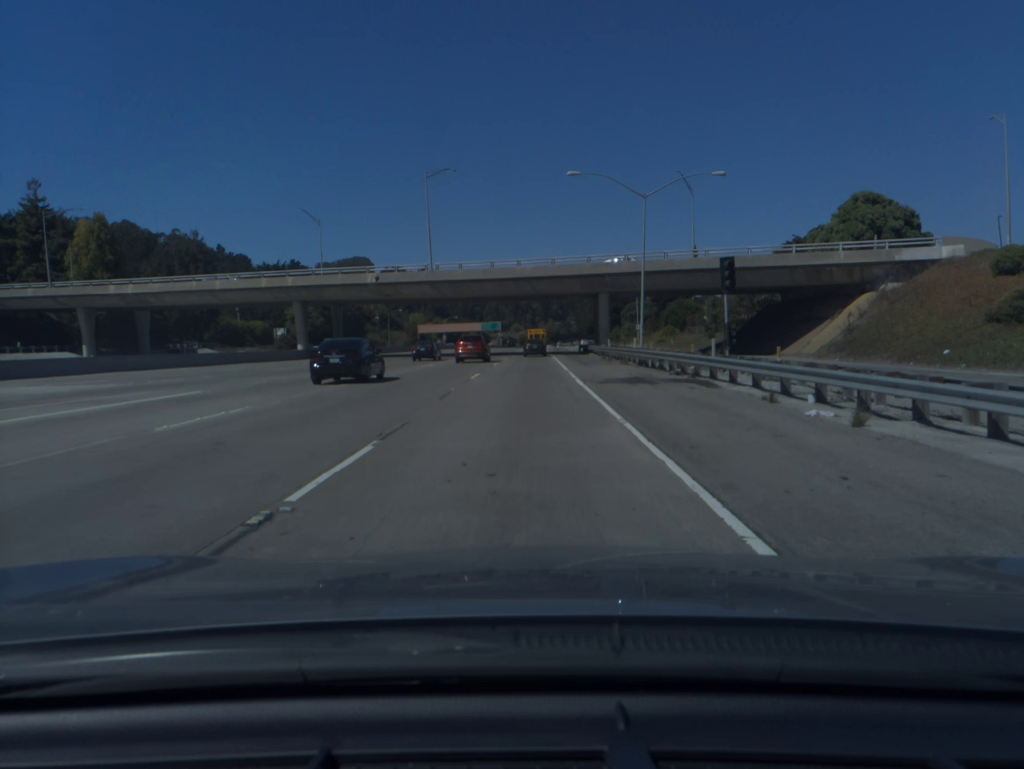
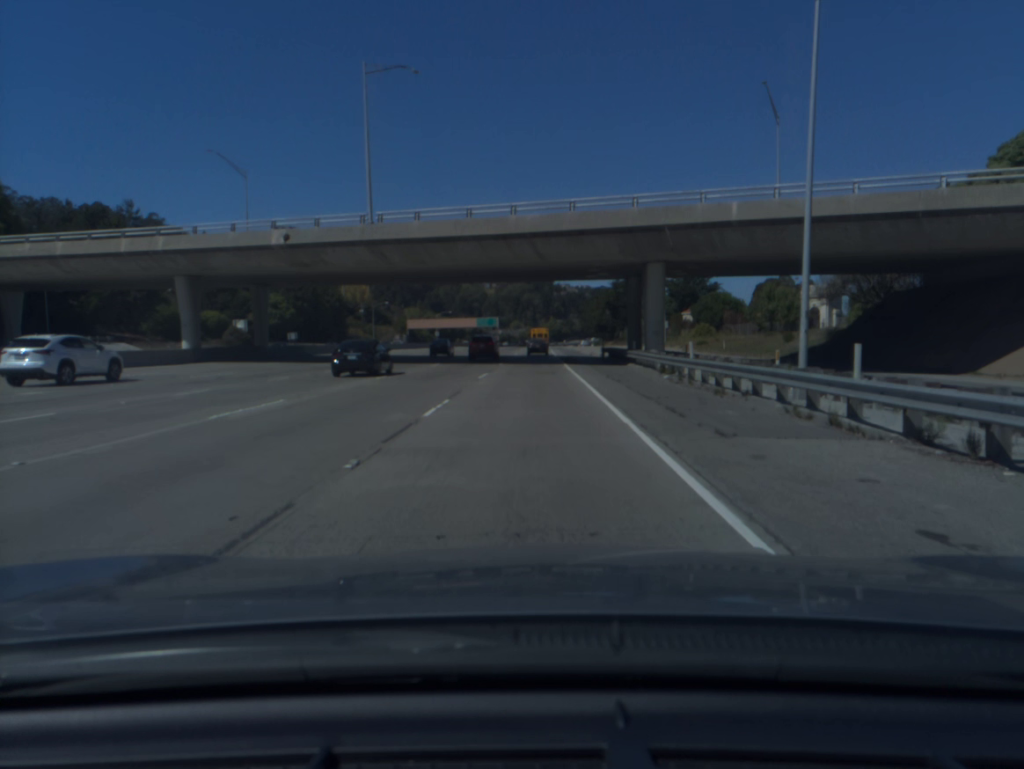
(-0.1, +26.9) m; 0°
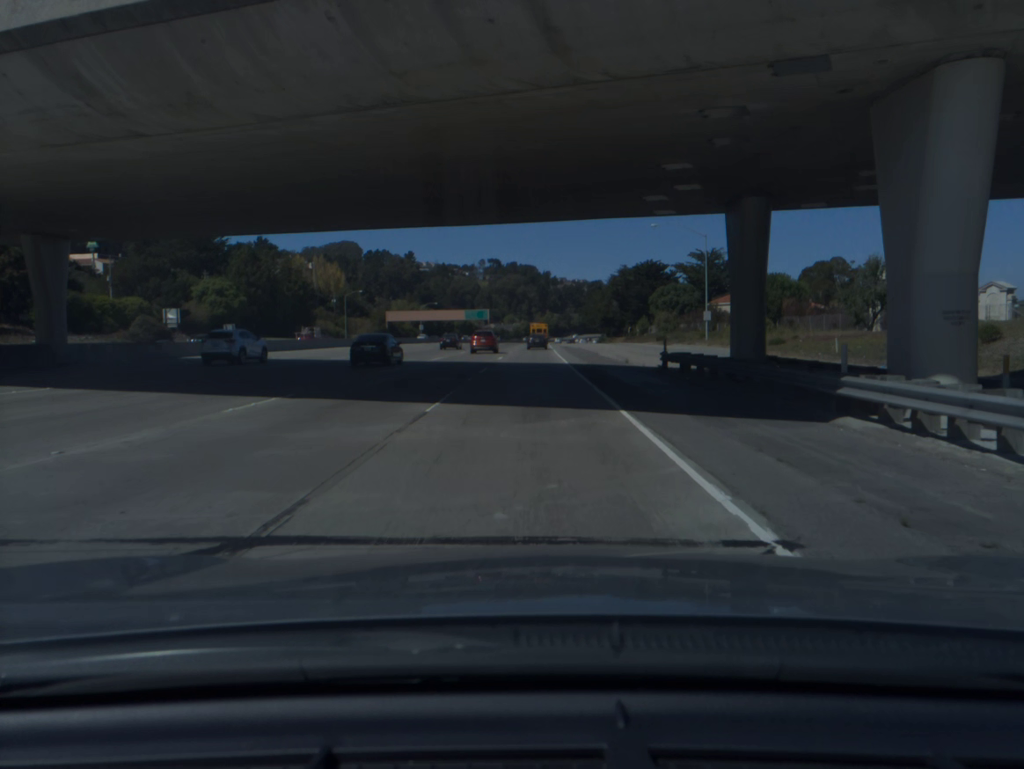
(+0.1, +28.0) m; 0°
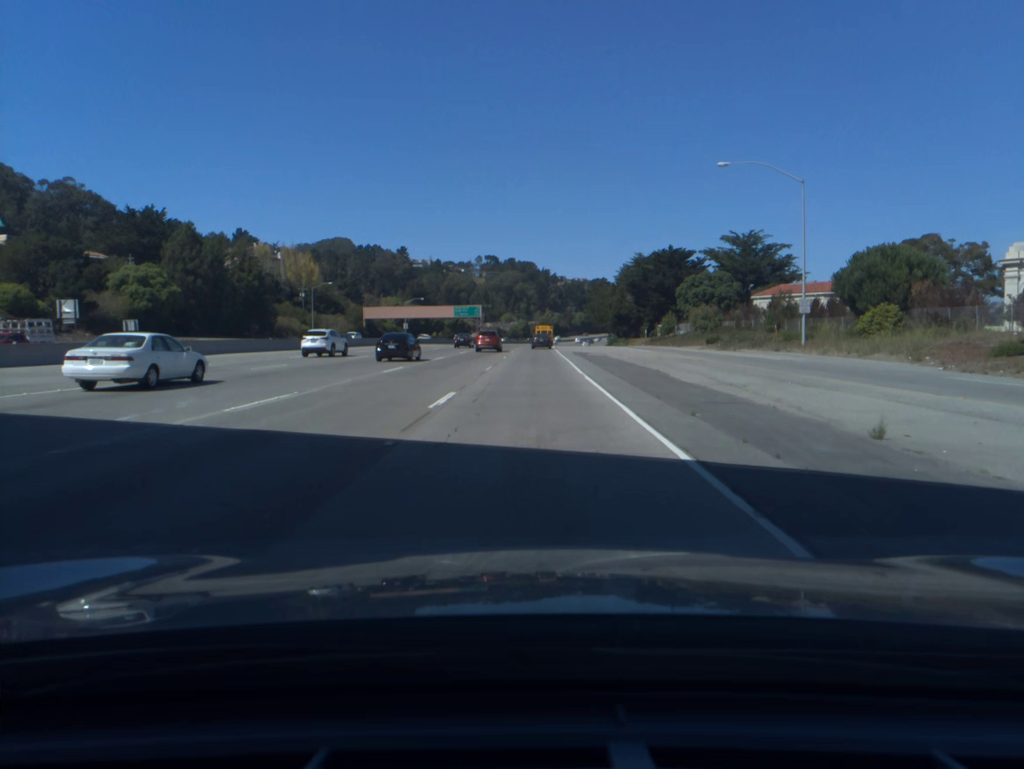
(0.0, +28.7) m; 0°
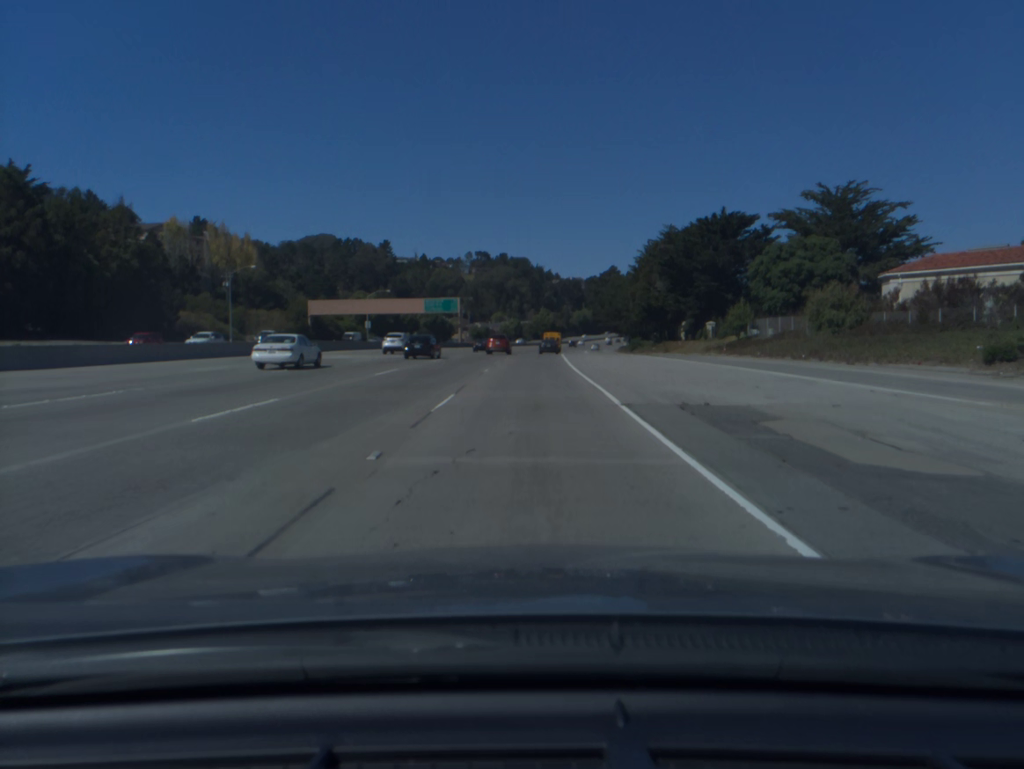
(+0.1, +44.4) m; 0°
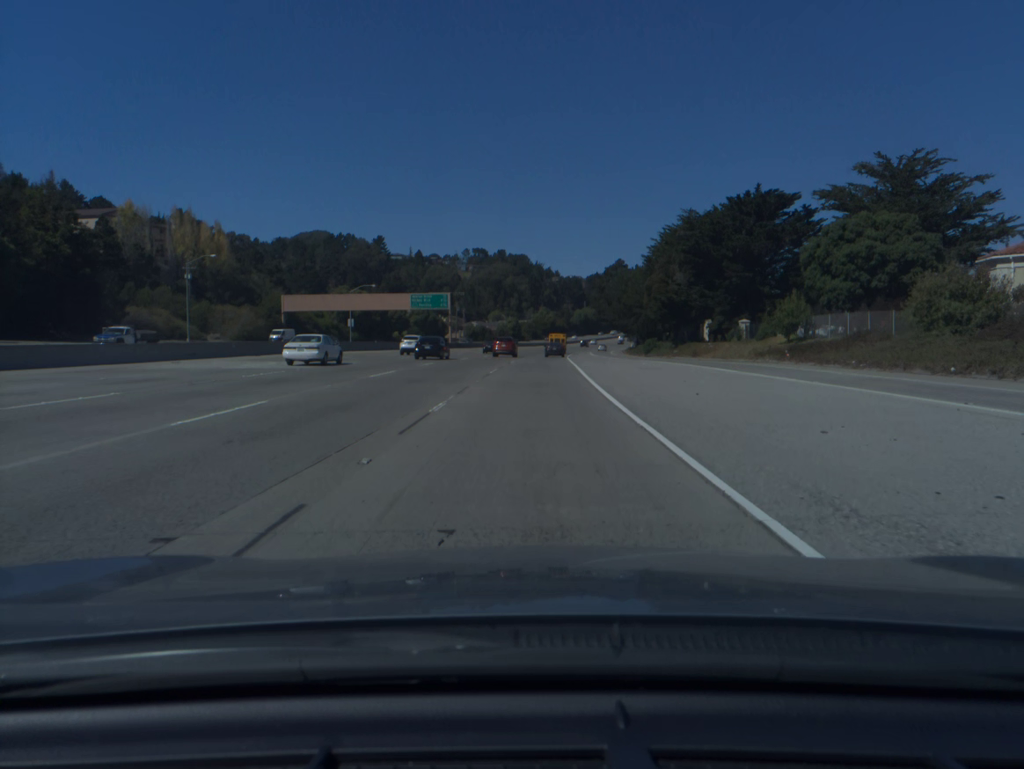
(0.0, +15.1) m; 0°
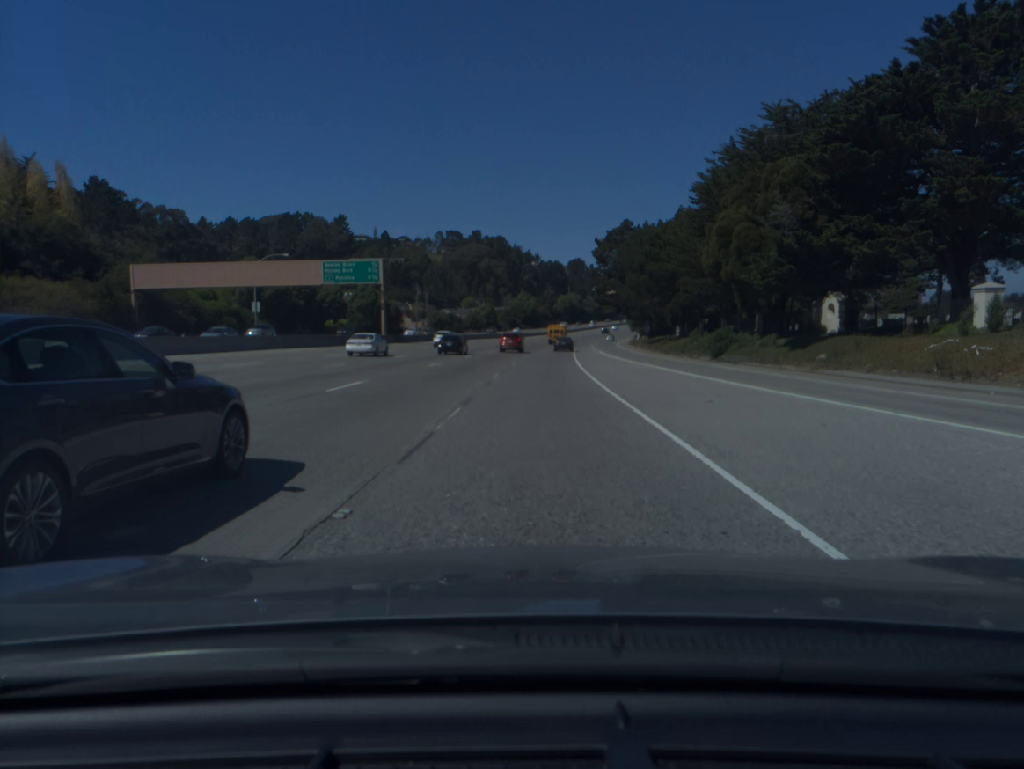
(+0.5, +46.3) m; +2°
